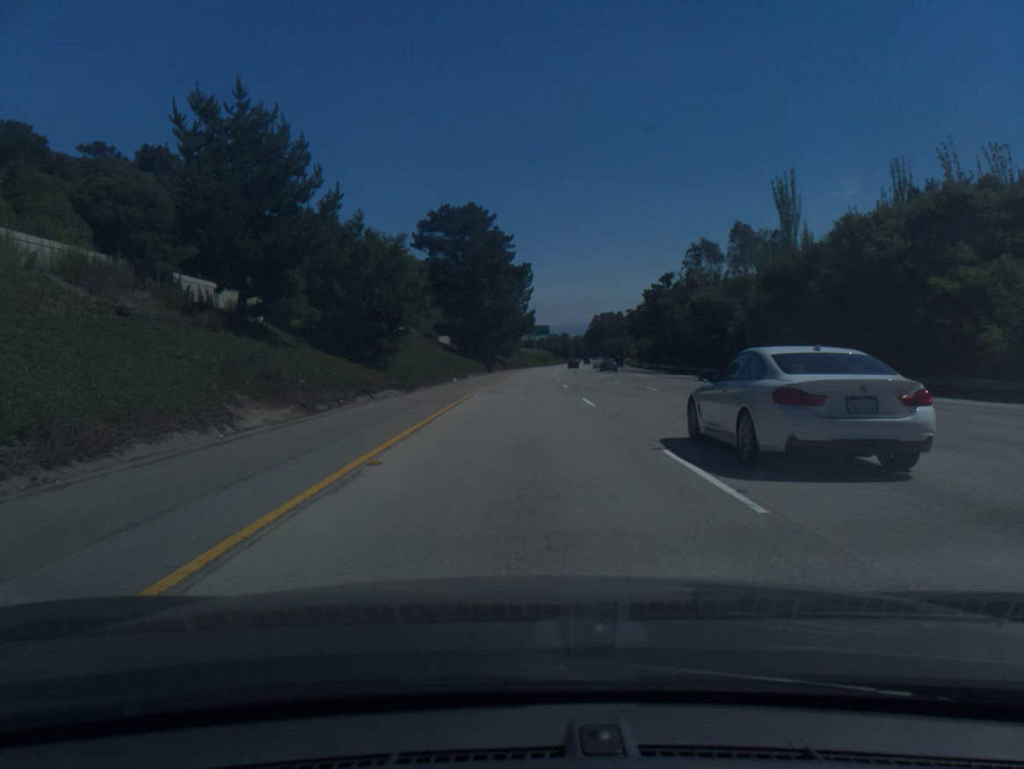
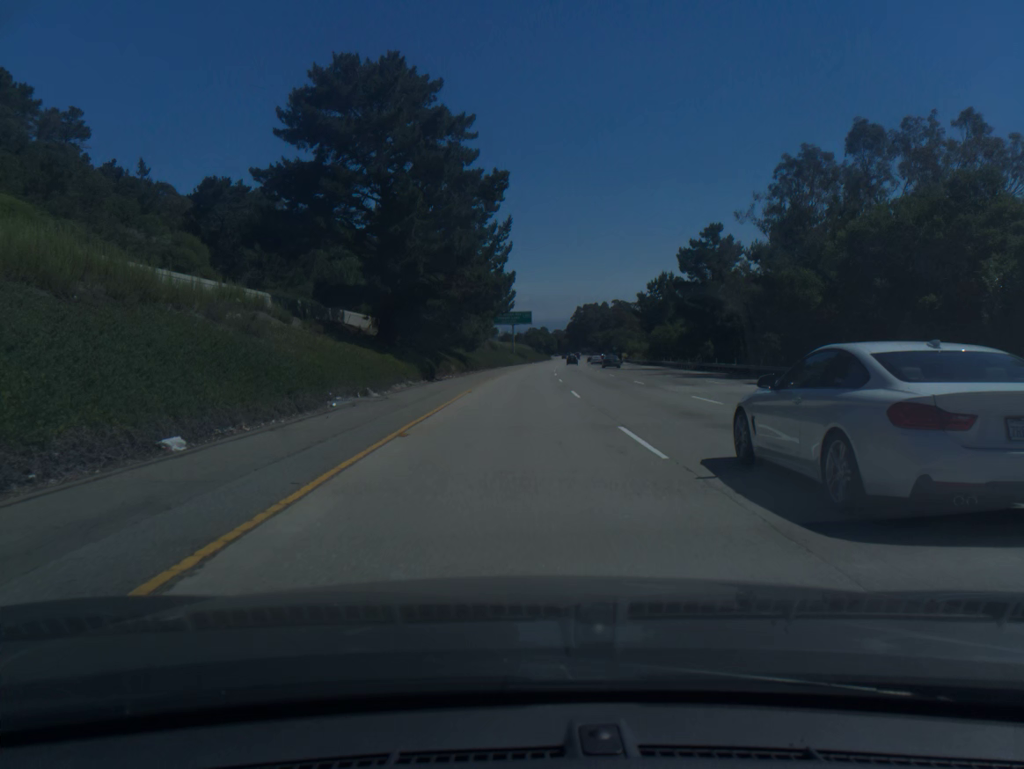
(+0.6, +40.7) m; +2°
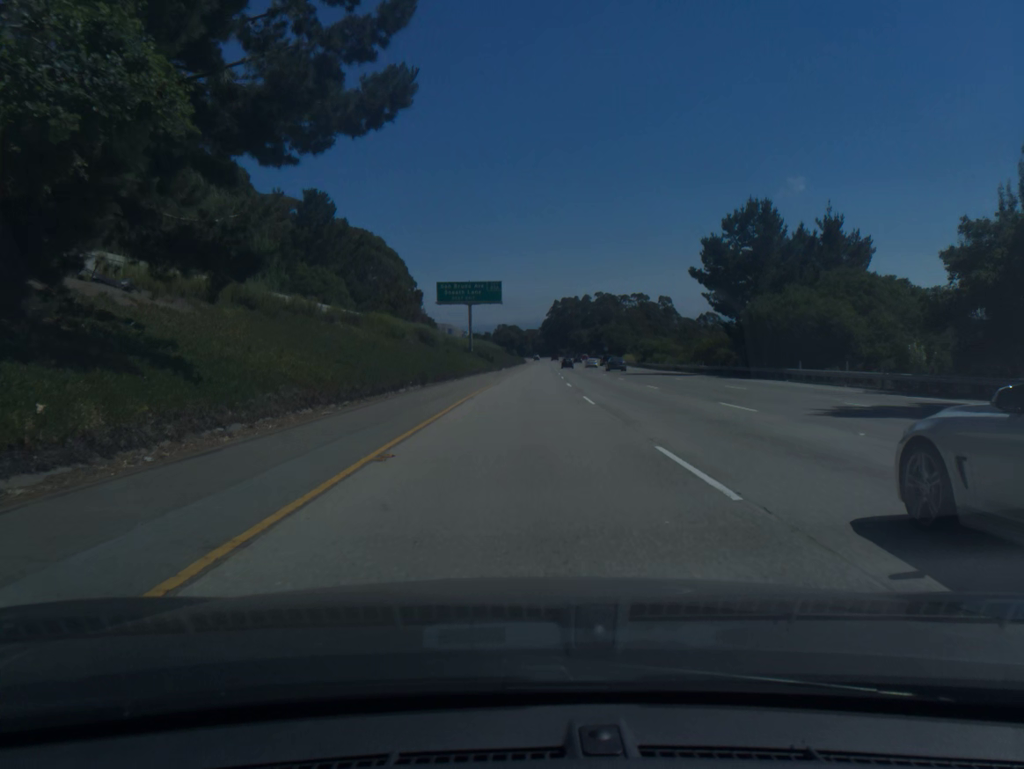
(+1.1, +61.2) m; +2°
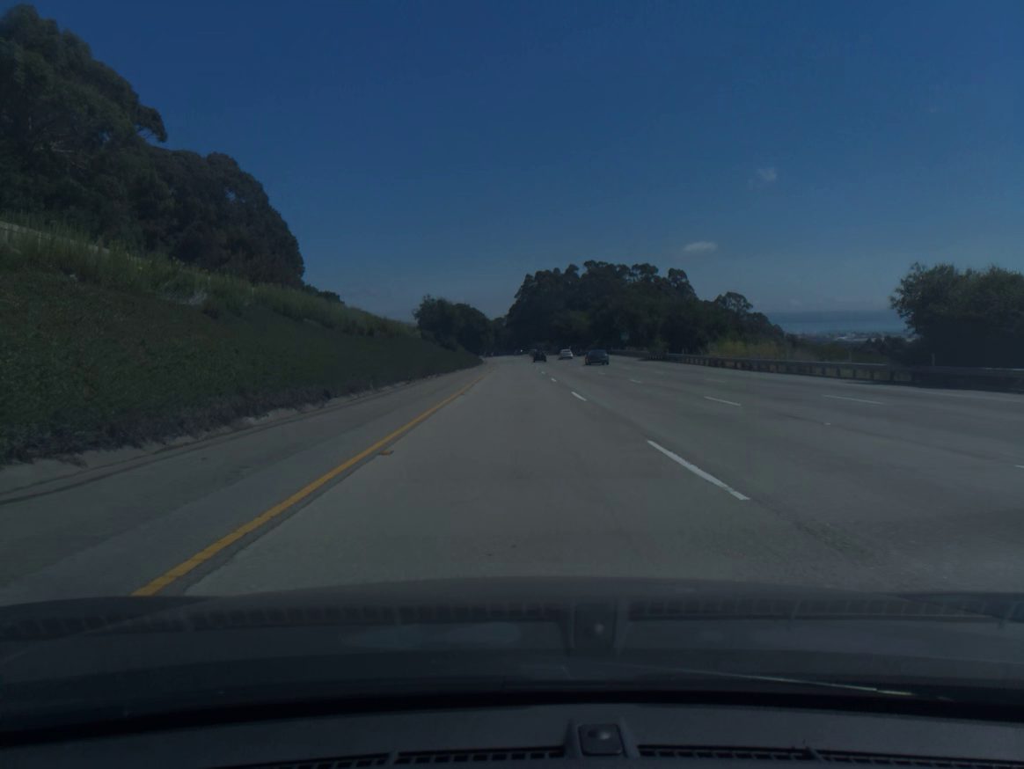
(+3.2, +102.0) m; +3°
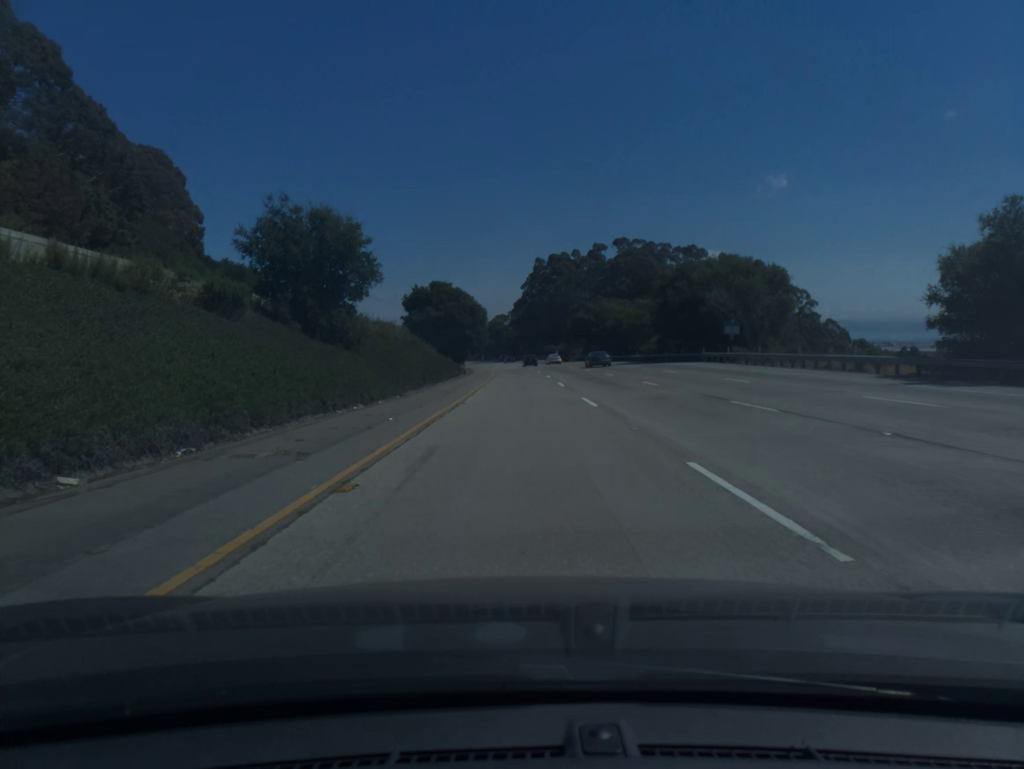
(-0.2, +60.8) m; 0°
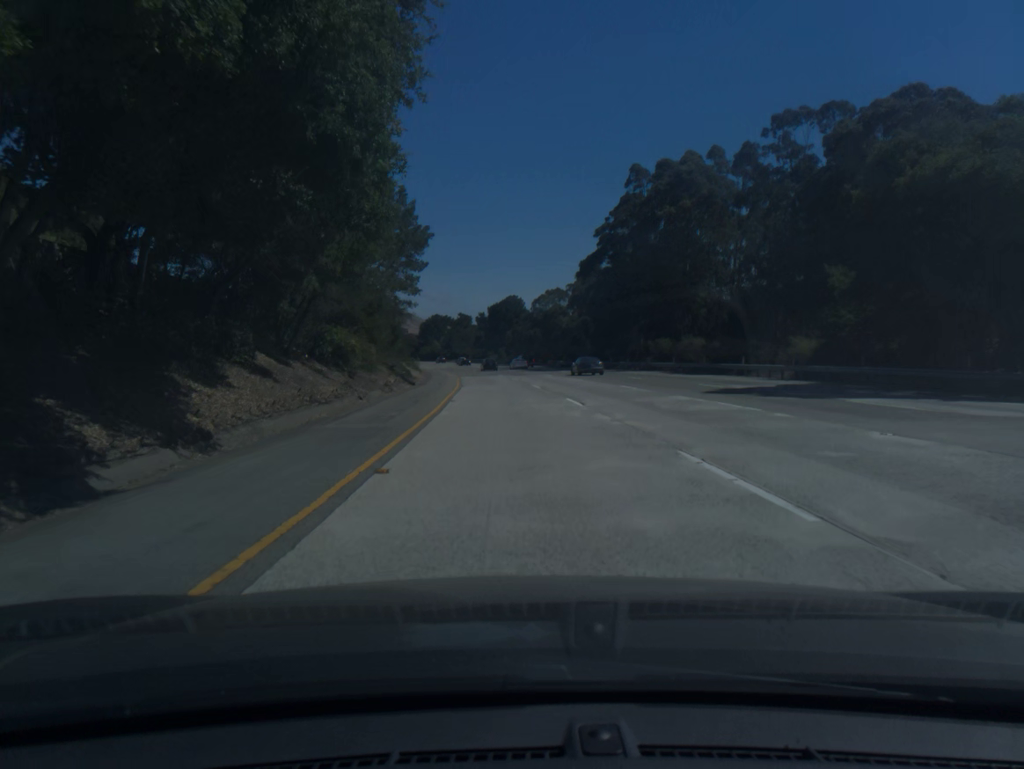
(-1.9, +101.0) m; -4°
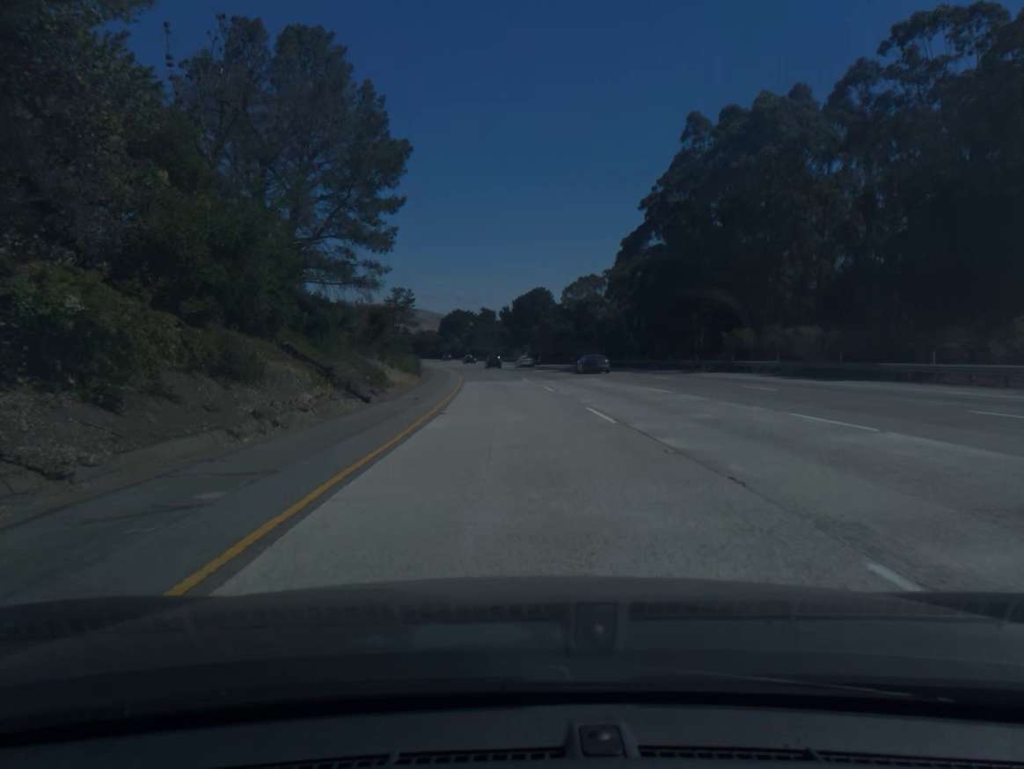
(-0.3, +20.2) m; -2°
